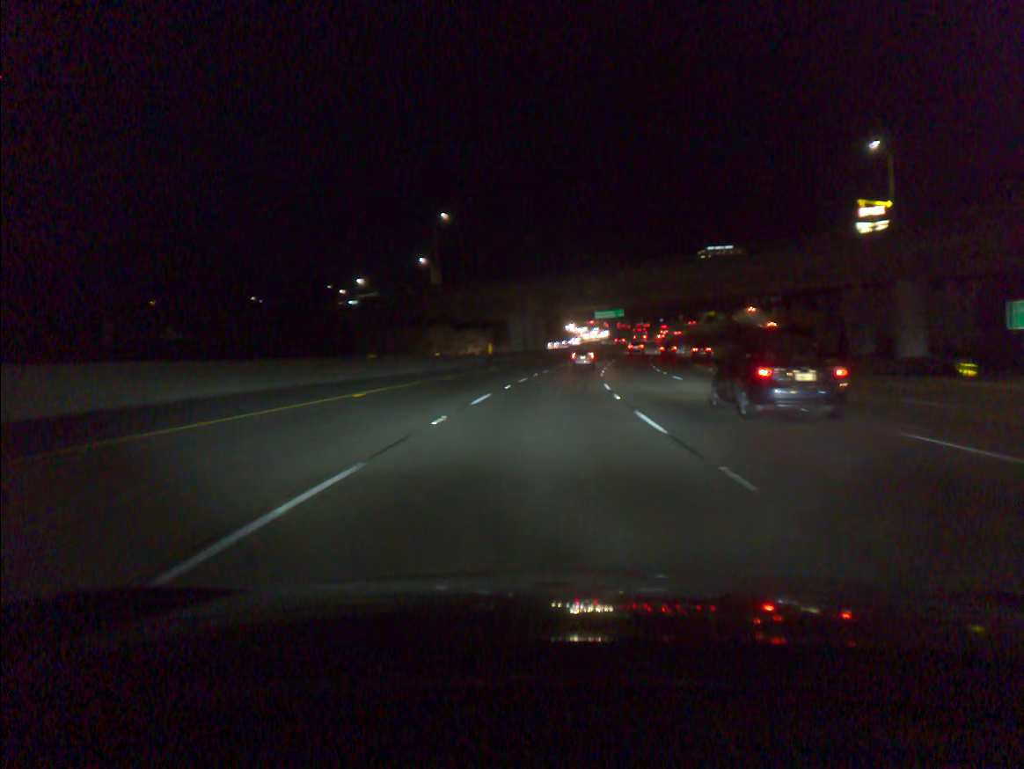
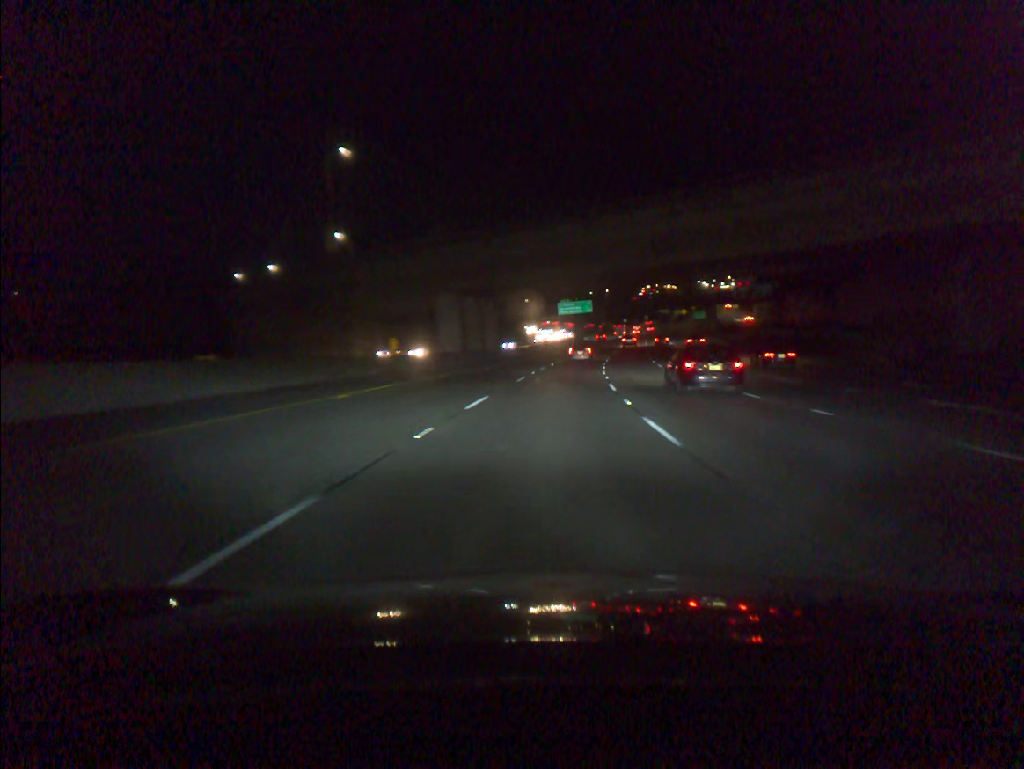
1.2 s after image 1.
(+0.8, +31.1) m; +3°
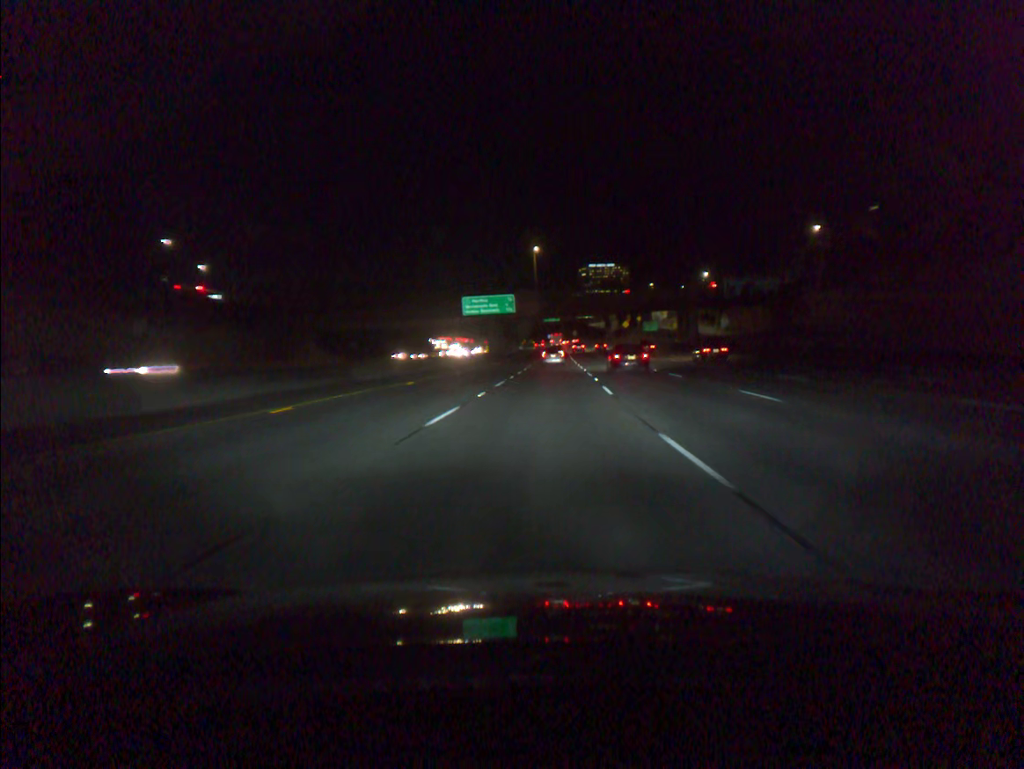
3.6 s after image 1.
(+3.3, +61.6) m; +6°
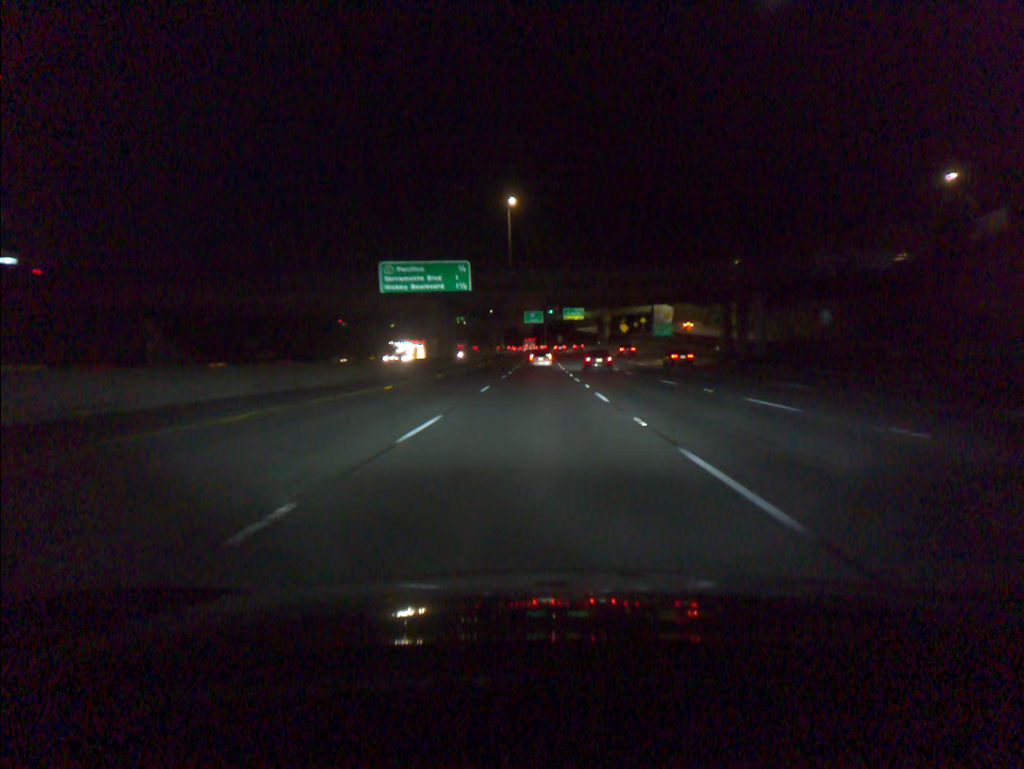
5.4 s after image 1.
(+0.8, +45.8) m; +1°
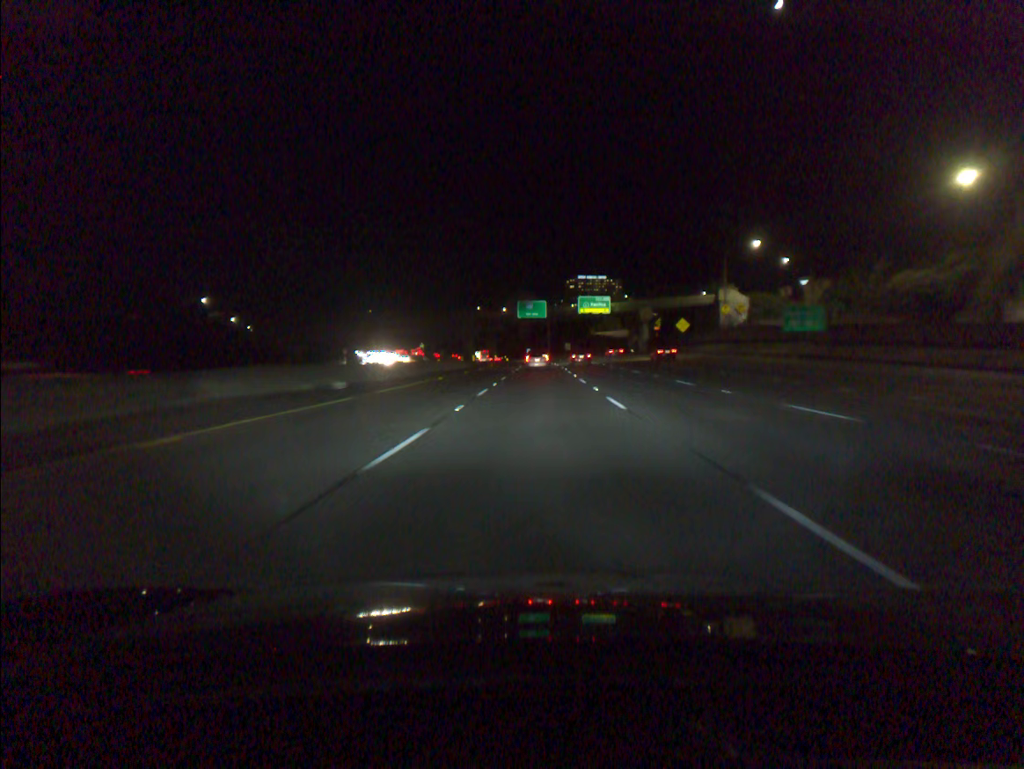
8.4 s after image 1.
(-0.1, +75.9) m; 0°
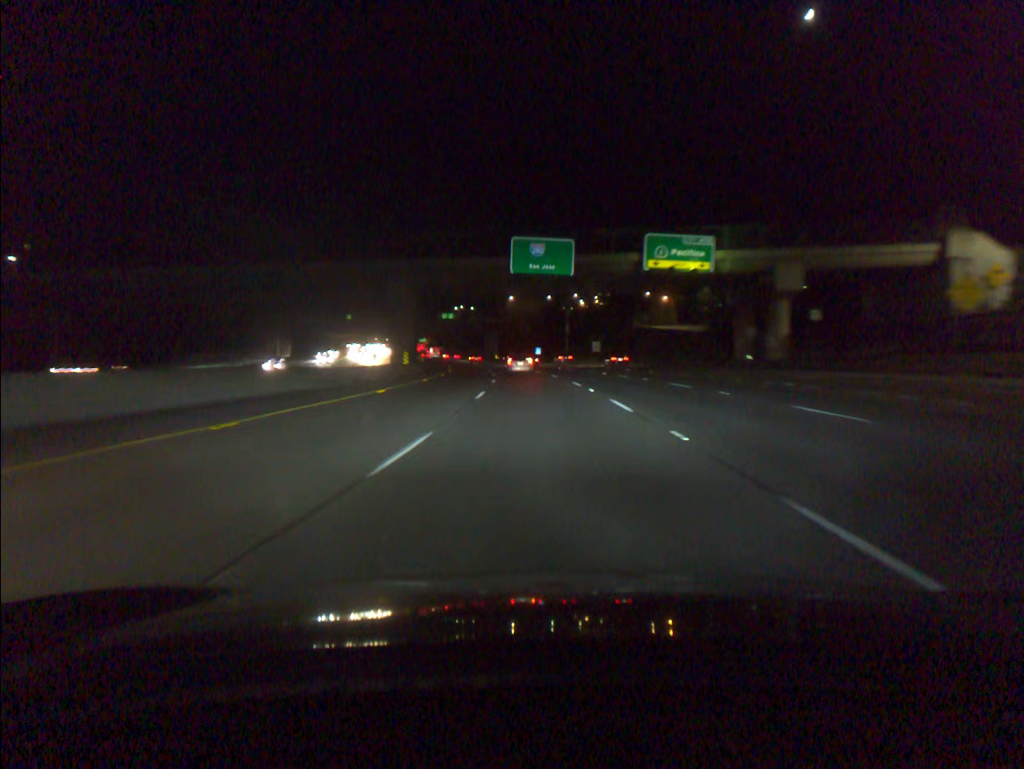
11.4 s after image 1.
(-0.3, +73.5) m; -1°
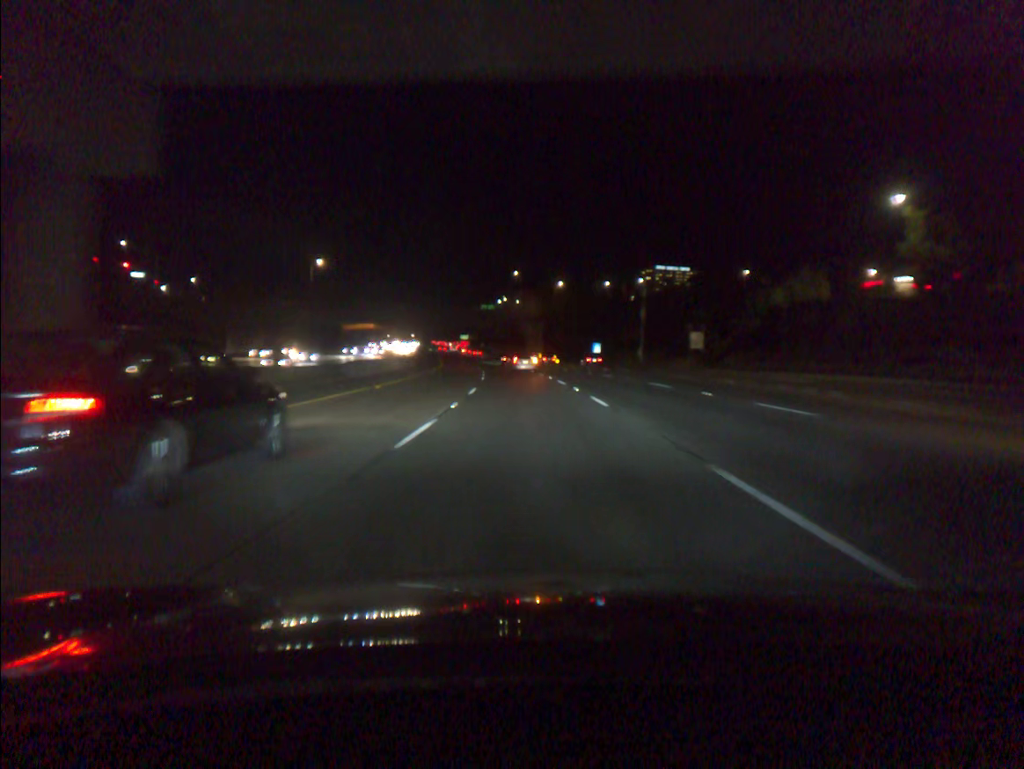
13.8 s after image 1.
(-1.5, +56.4) m; -4°
